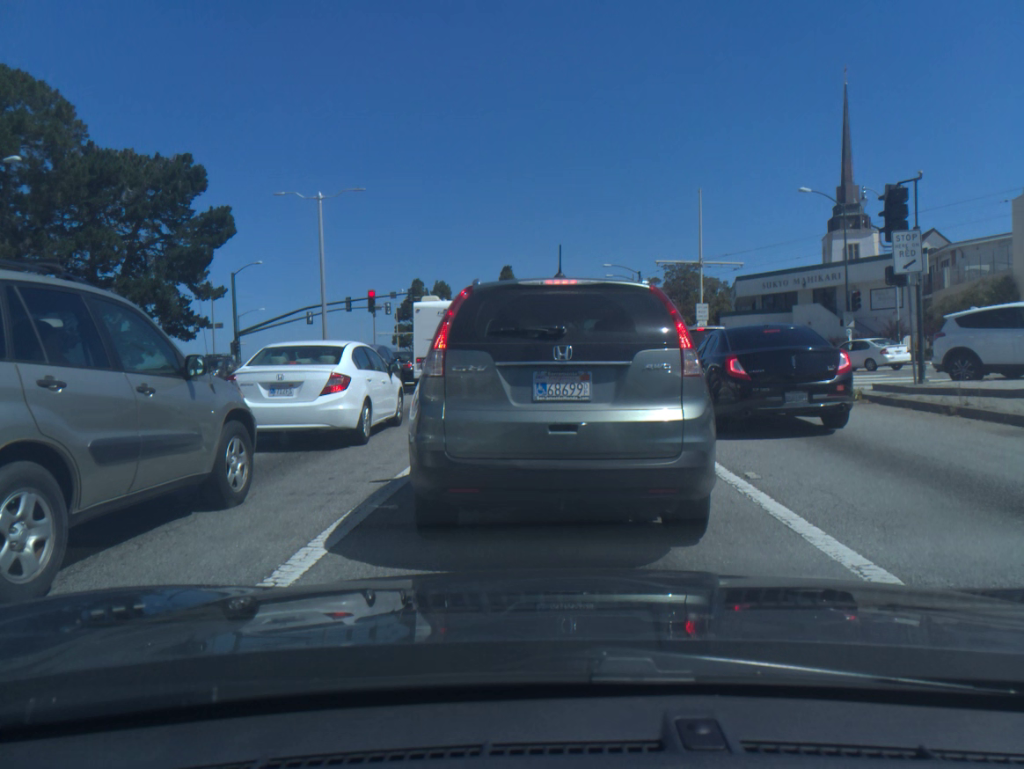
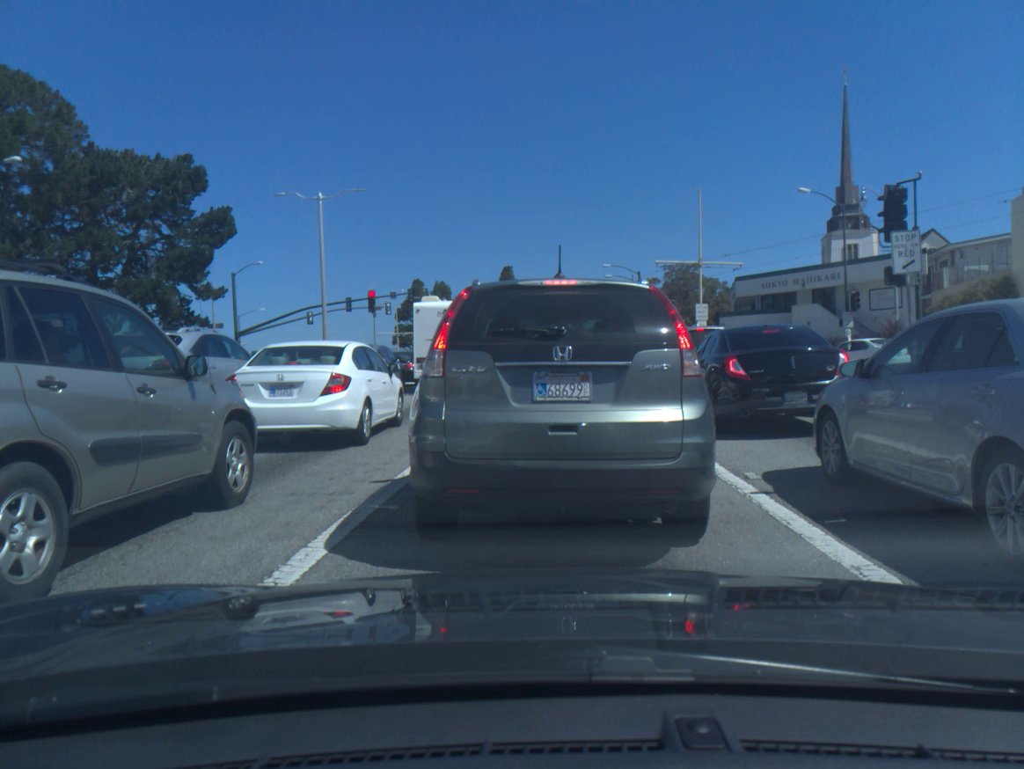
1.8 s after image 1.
(0.0, 0.0) m; 0°
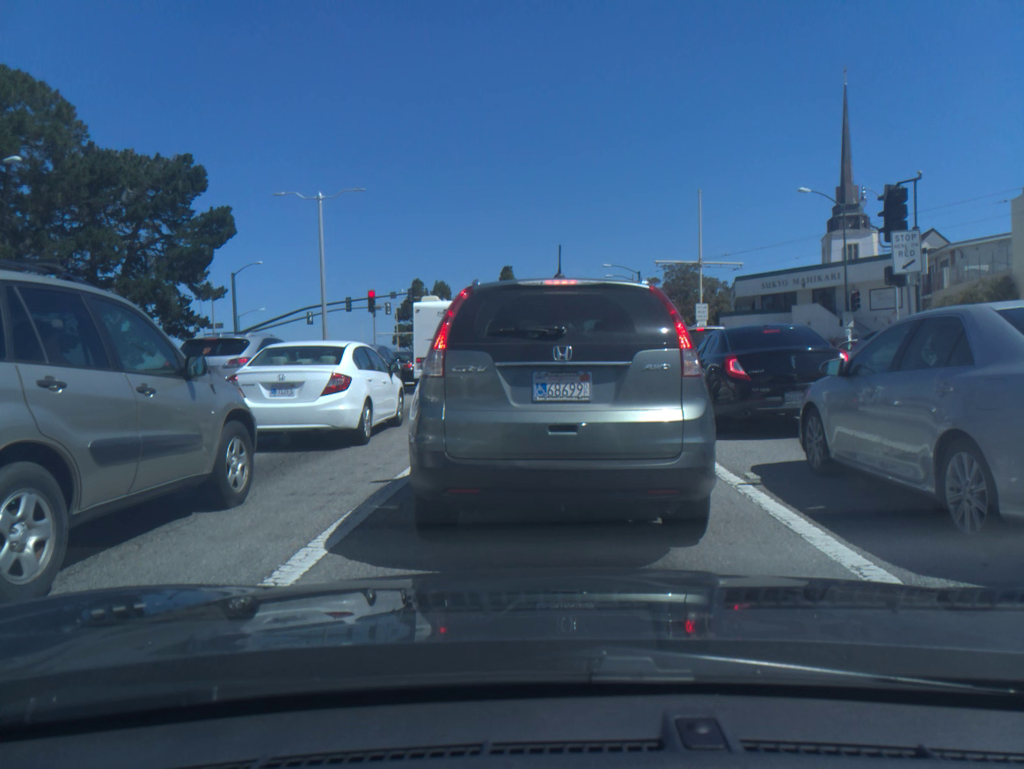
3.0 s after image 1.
(0.0, 0.0) m; 0°
